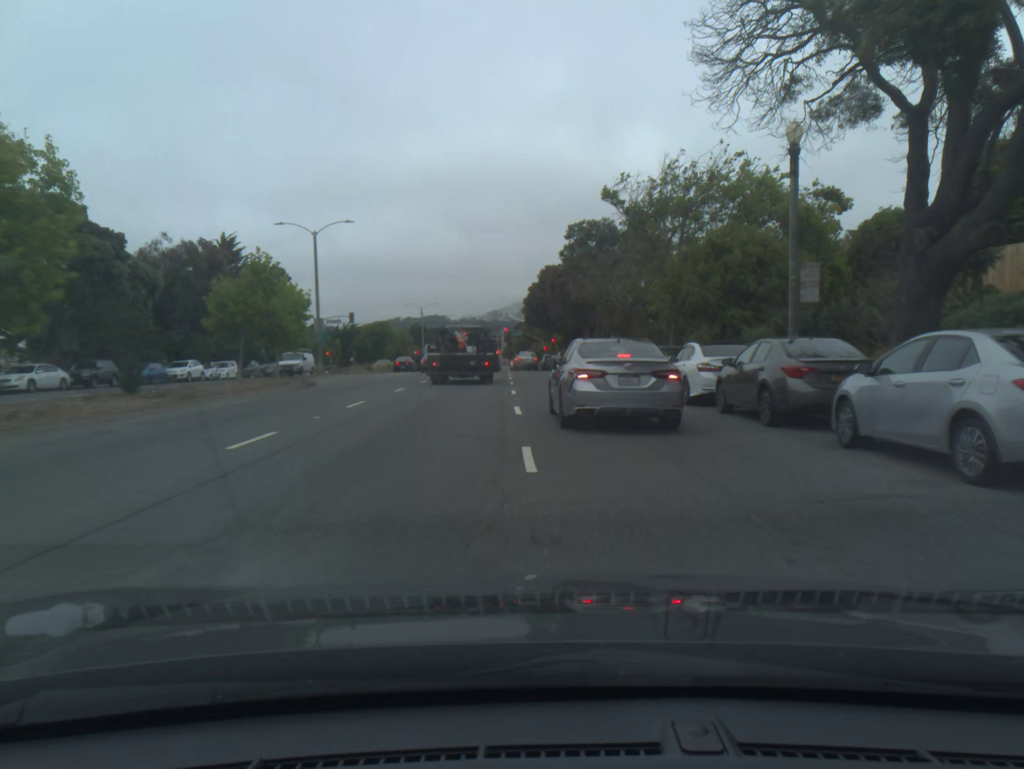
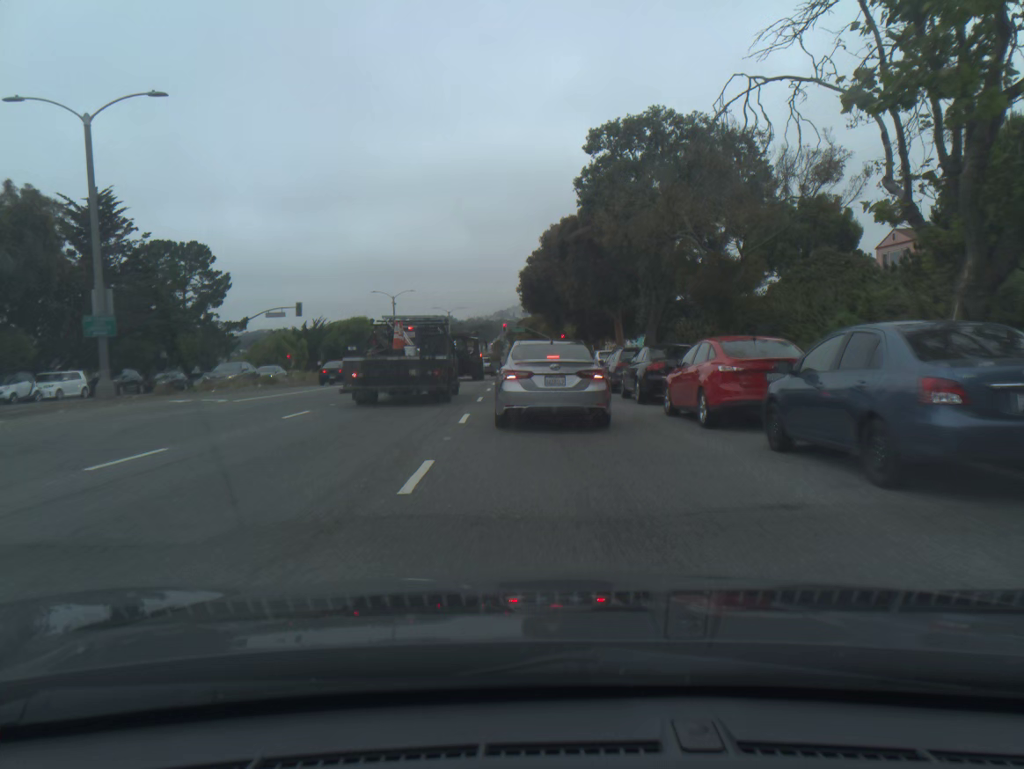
(+0.1, +23.7) m; -1°
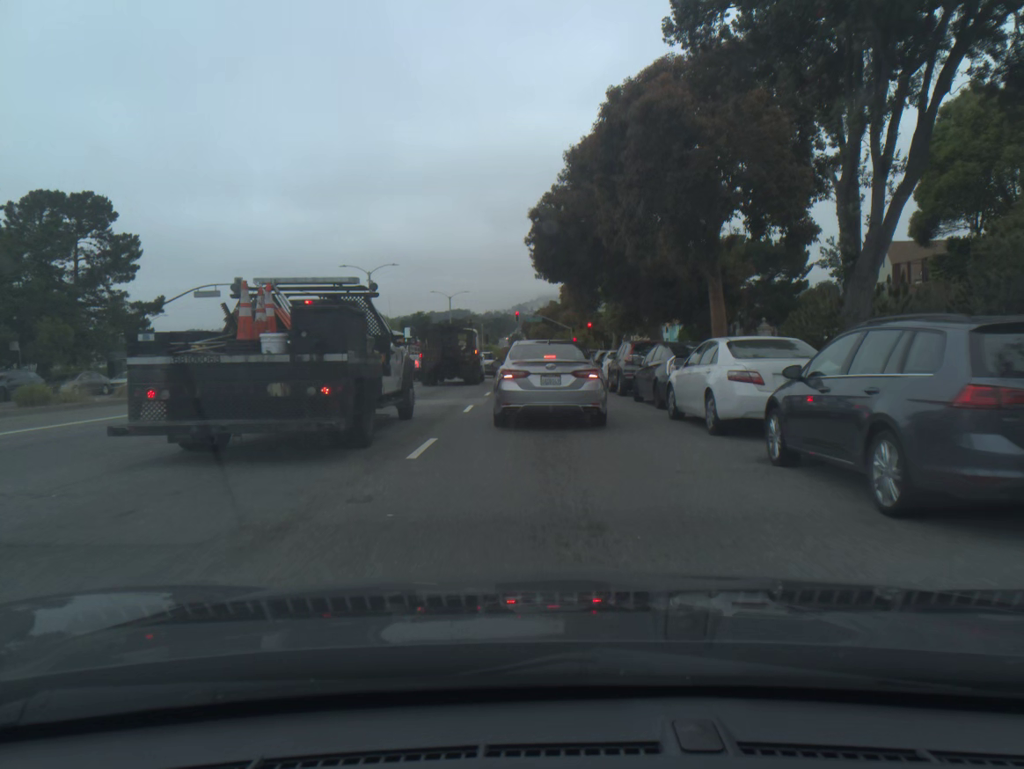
(-0.2, +19.4) m; -1°
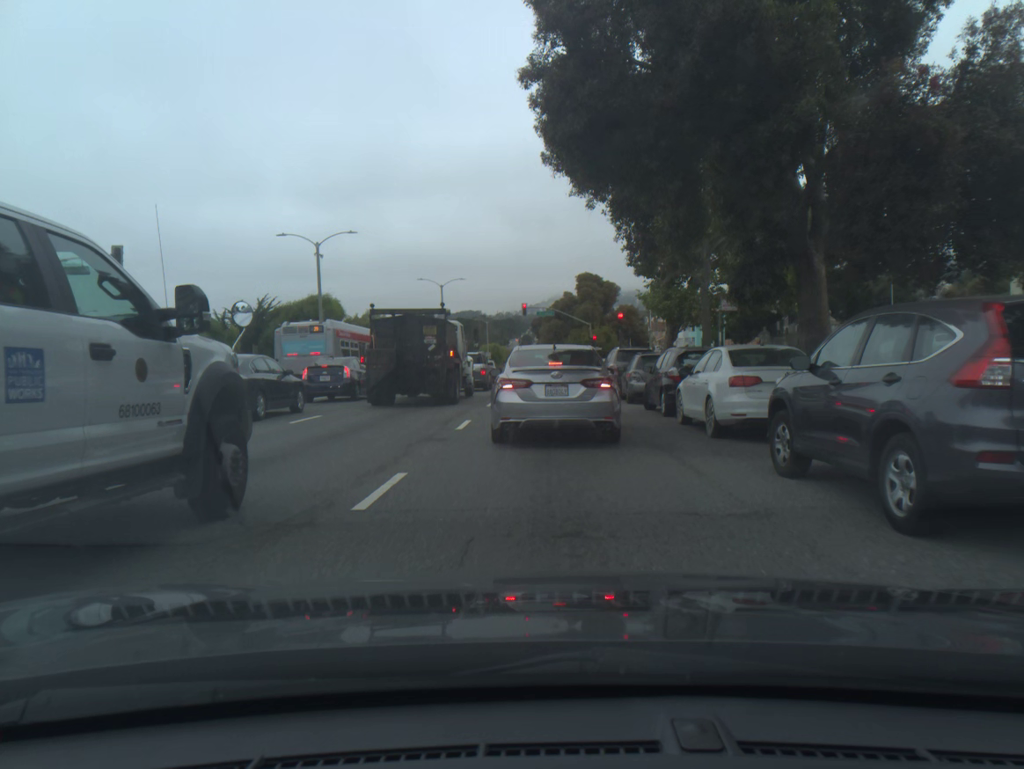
(-0.2, +17.6) m; -1°
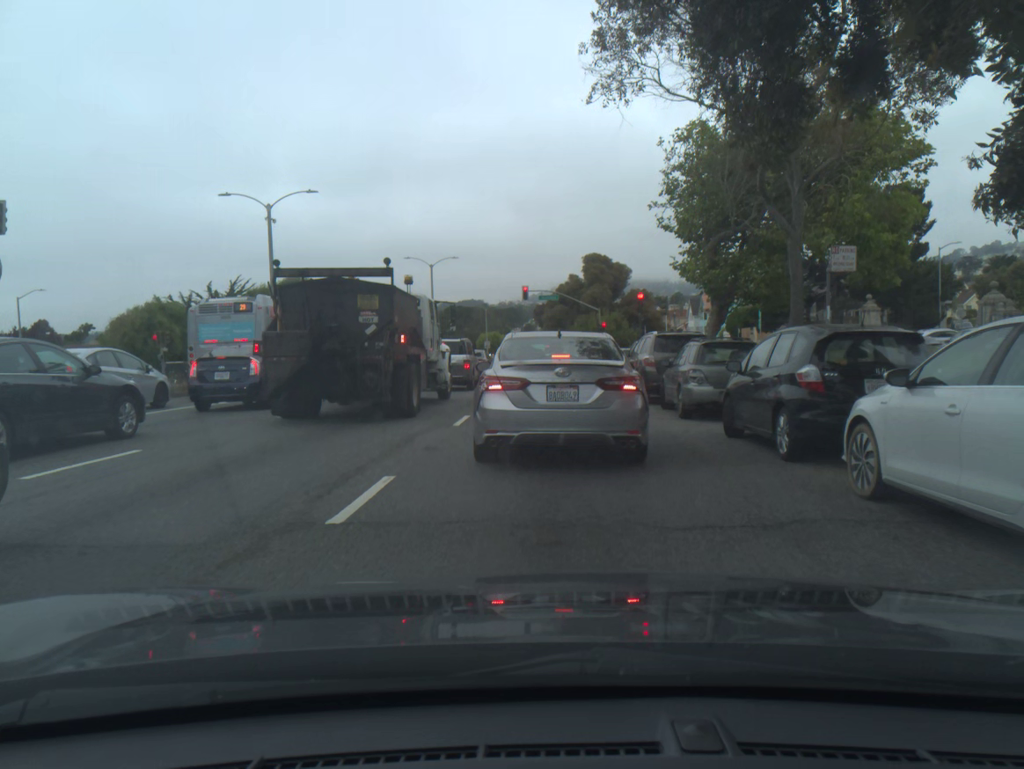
(-0.1, +8.5) m; 0°
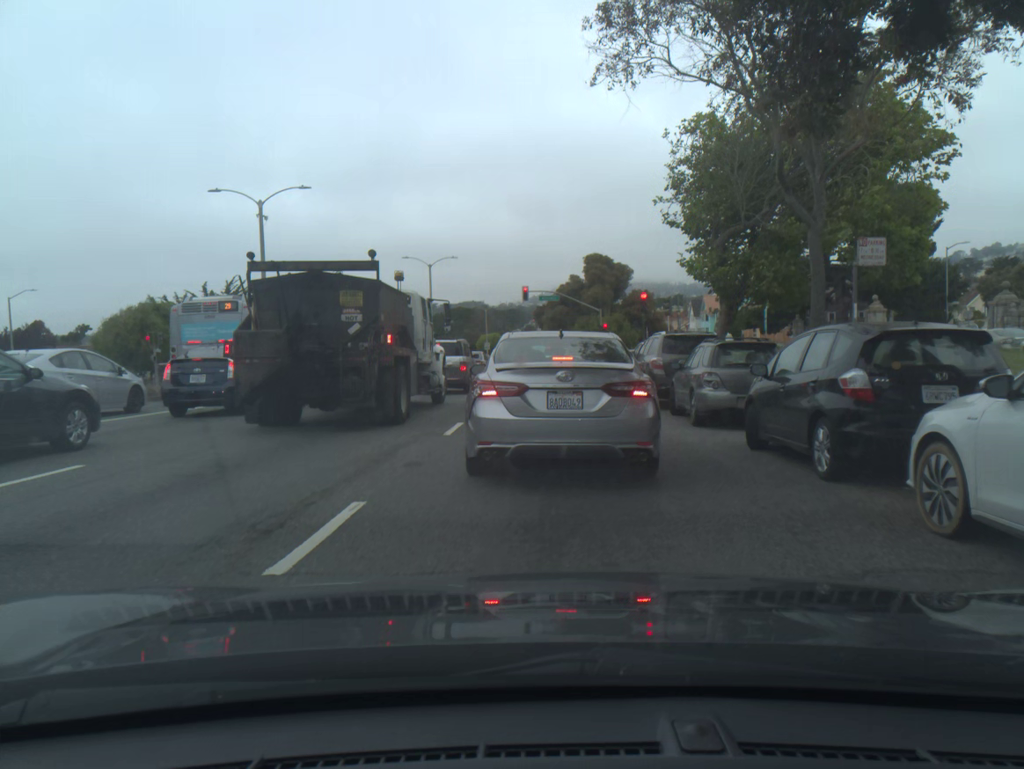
(0.0, +1.3) m; +2°
